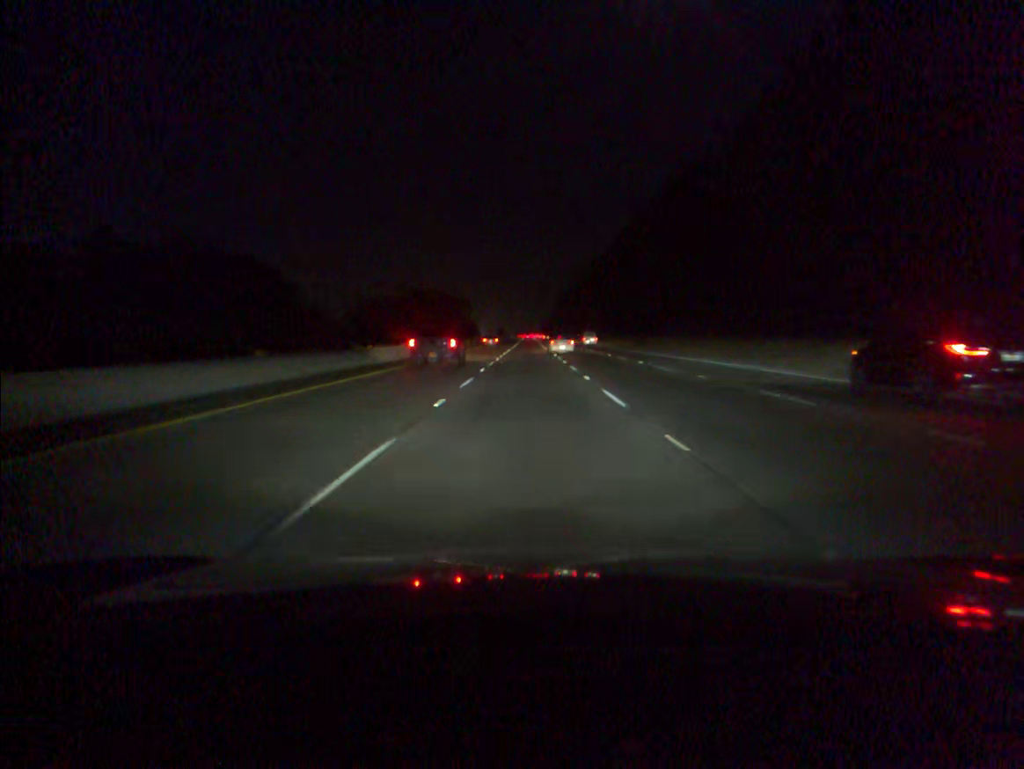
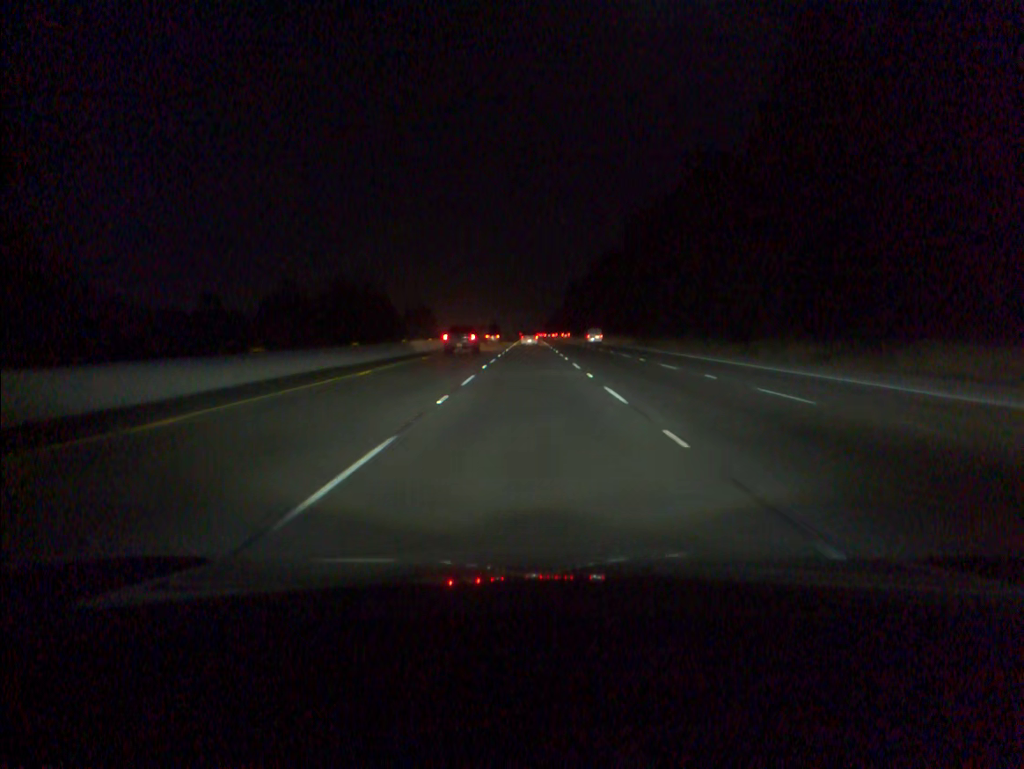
(-0.2, +87.7) m; 0°
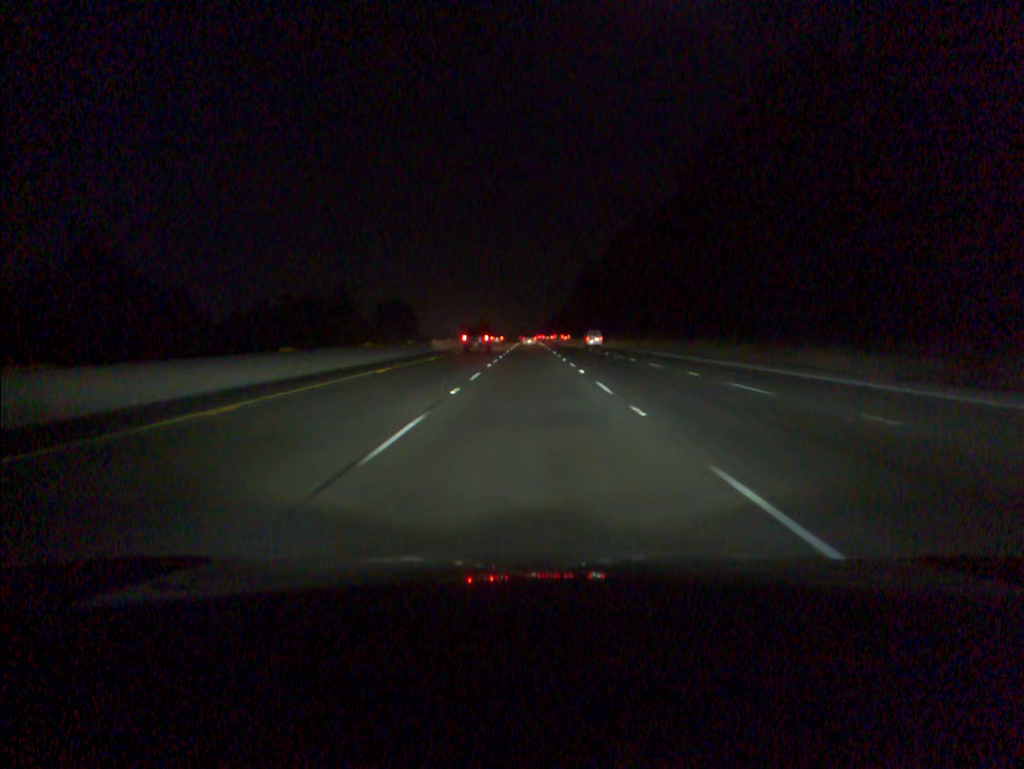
(0.0, +70.3) m; 0°
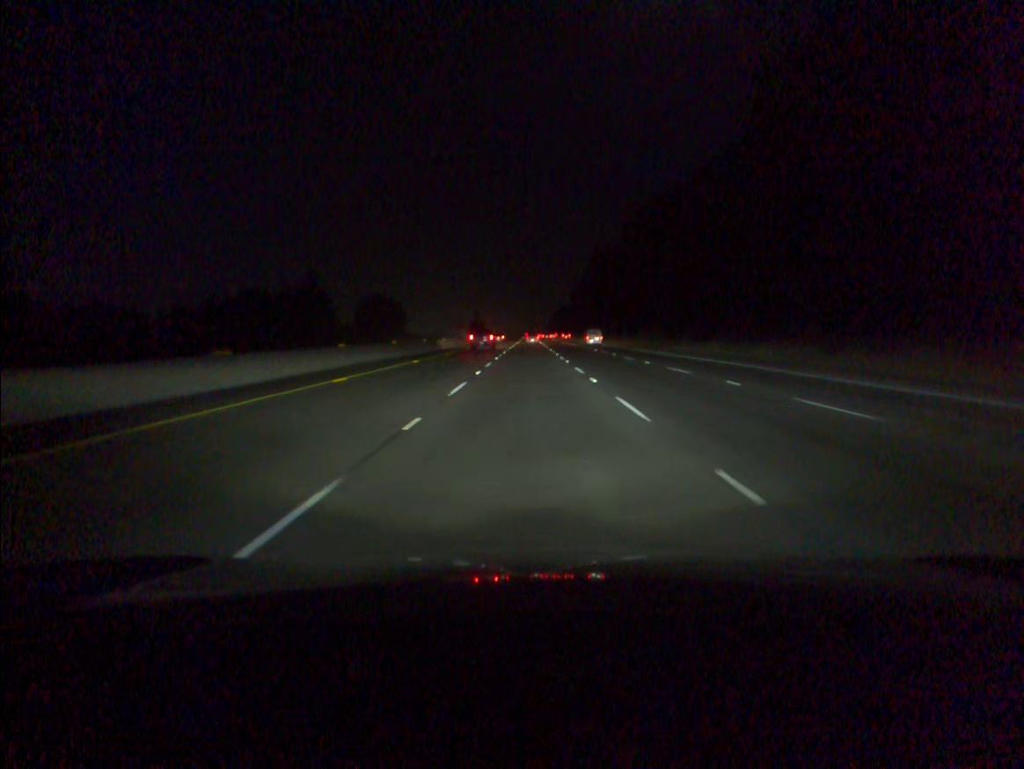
(0.0, +35.1) m; 0°
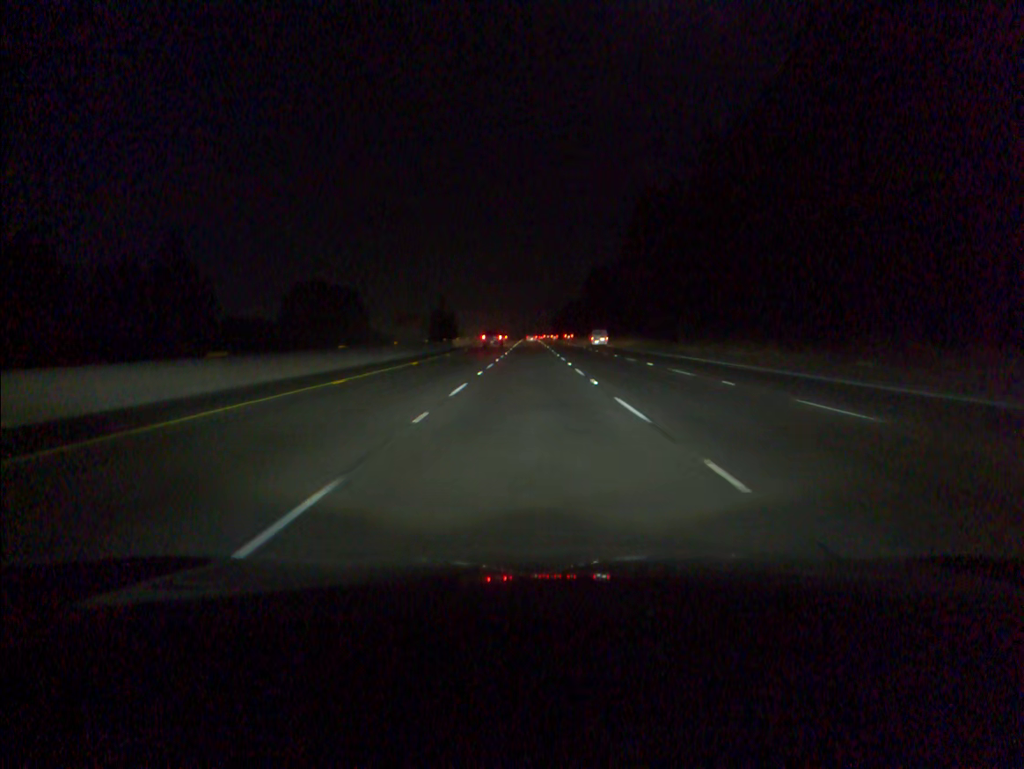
(-0.1, +87.7) m; 0°
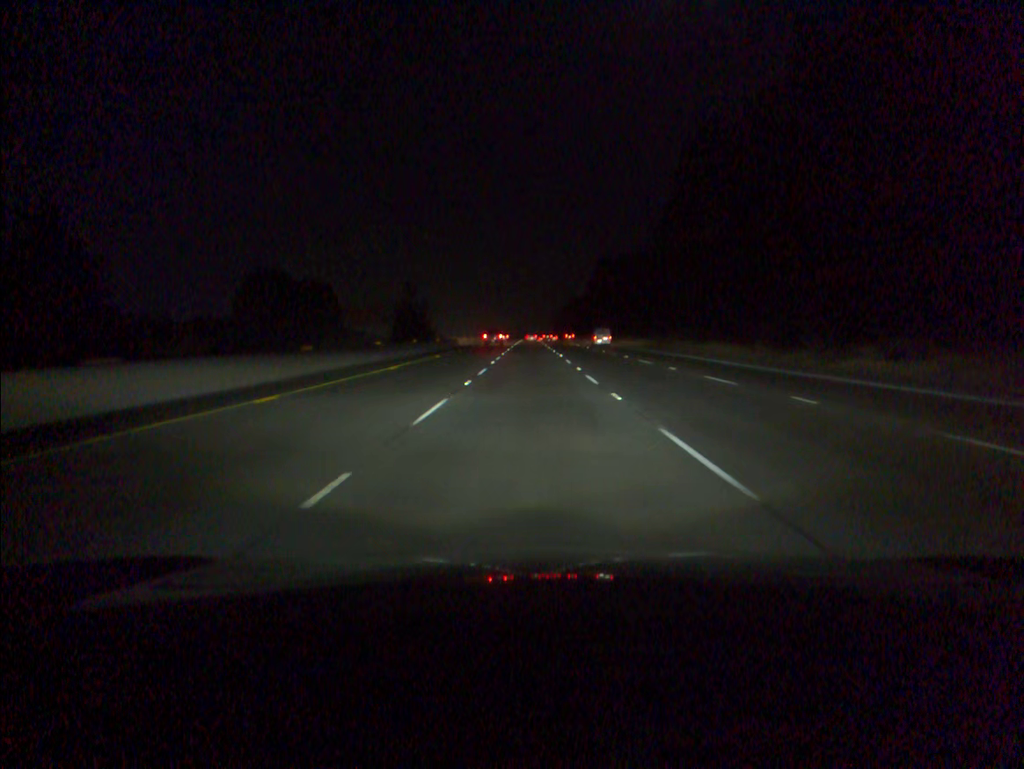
(0.0, +35.1) m; 0°
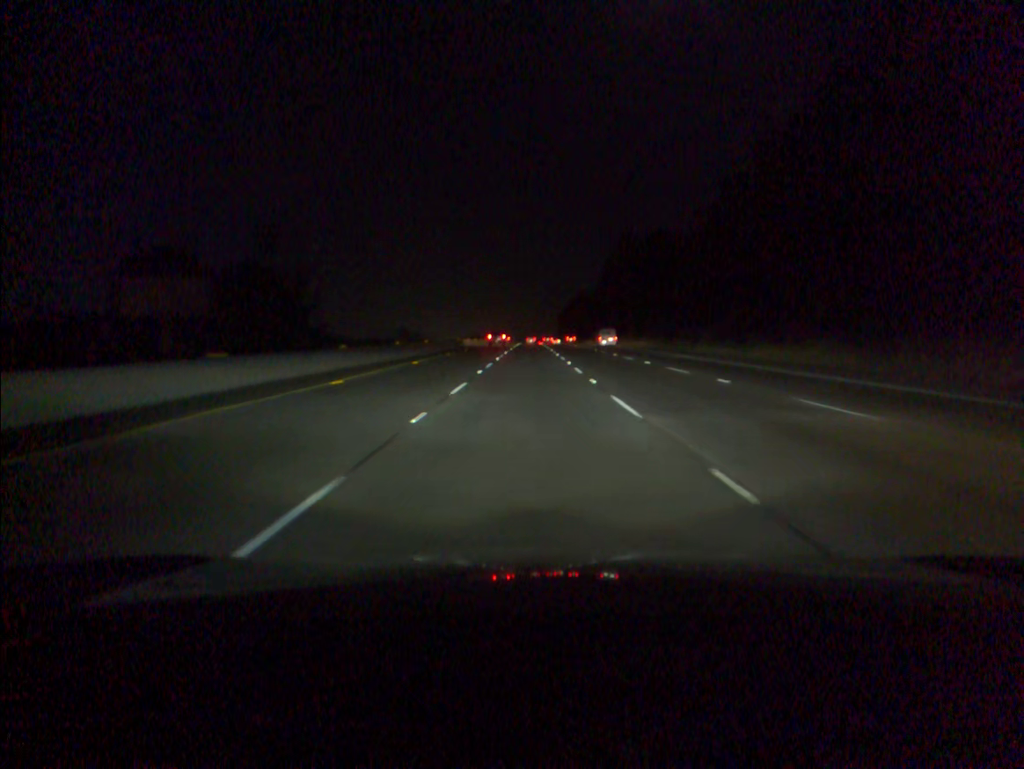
(0.0, +52.6) m; 0°
